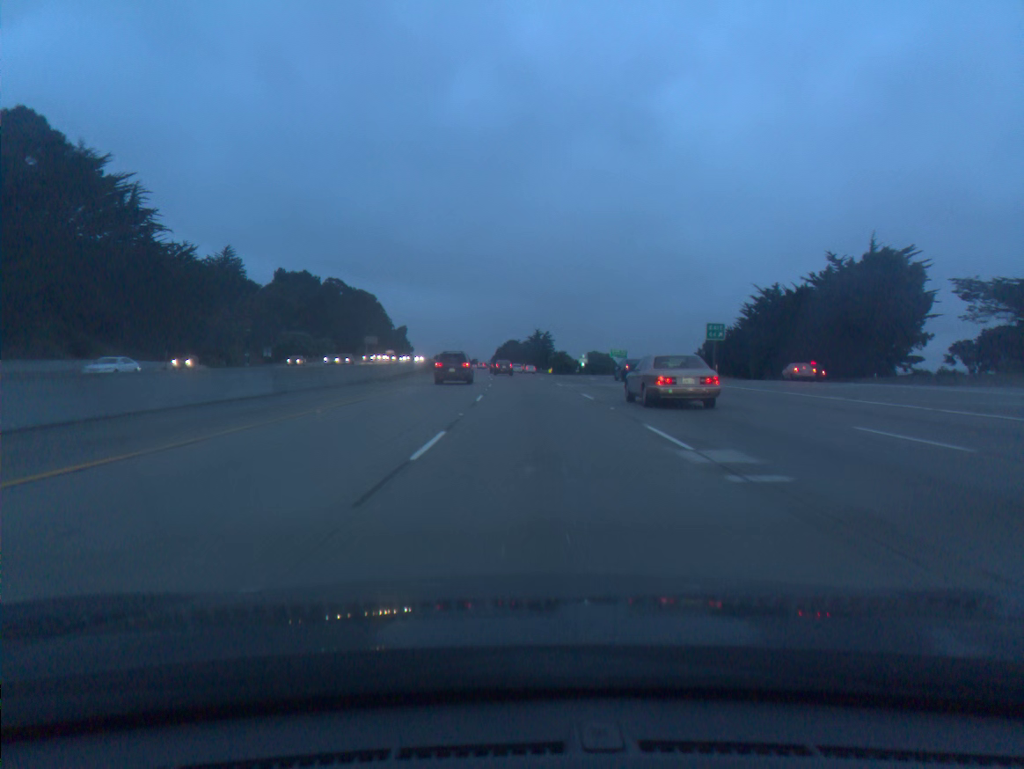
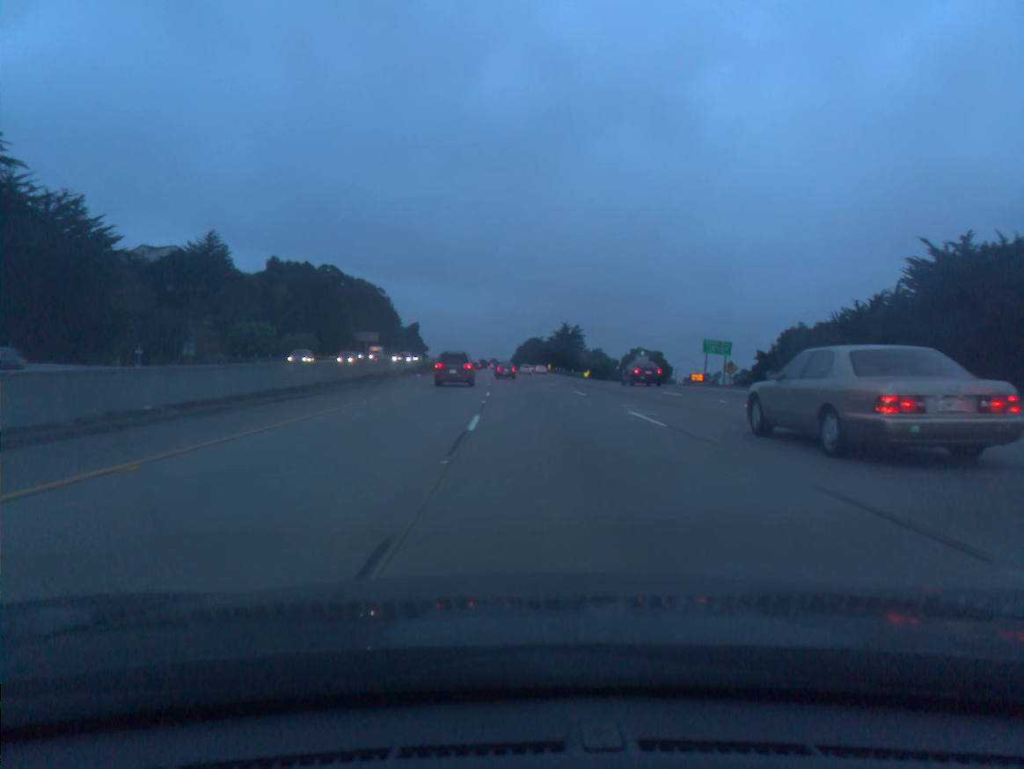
(-0.6, +39.4) m; -2°
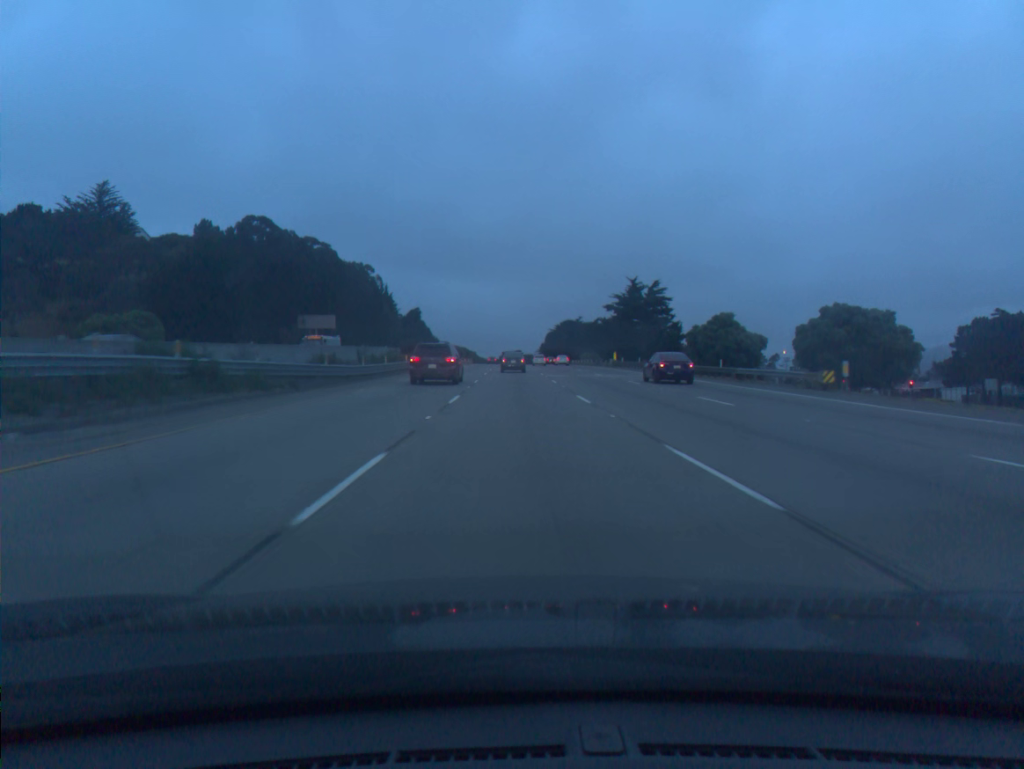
(-1.6, +81.5) m; -2°
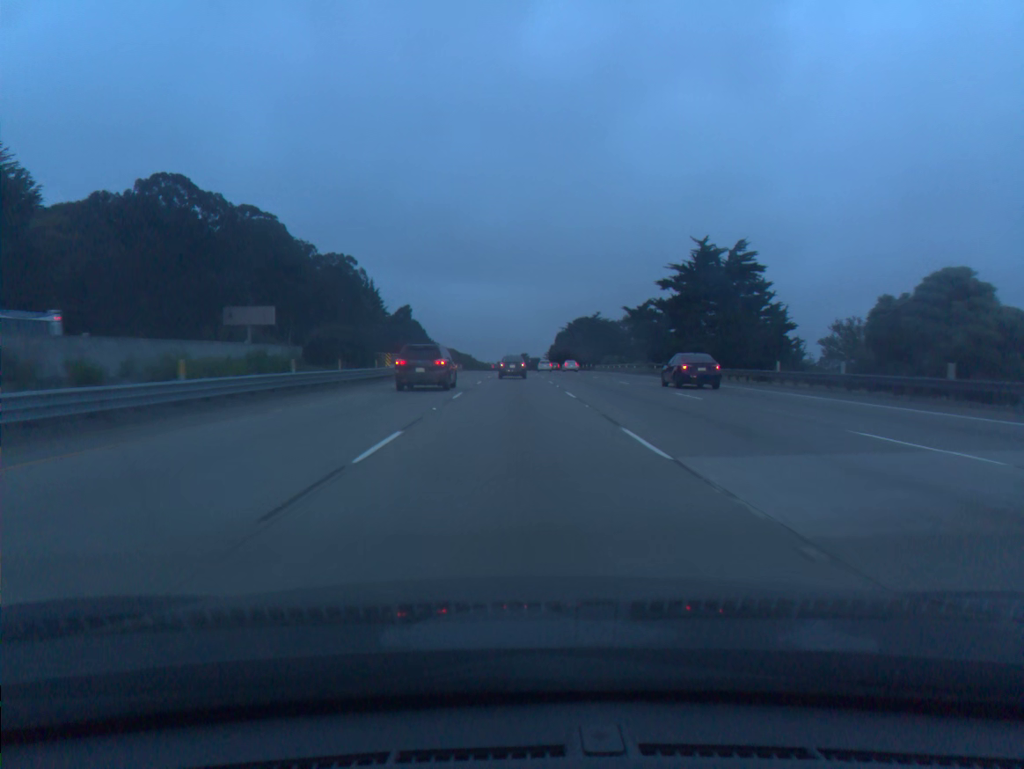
(-0.2, +40.4) m; 0°
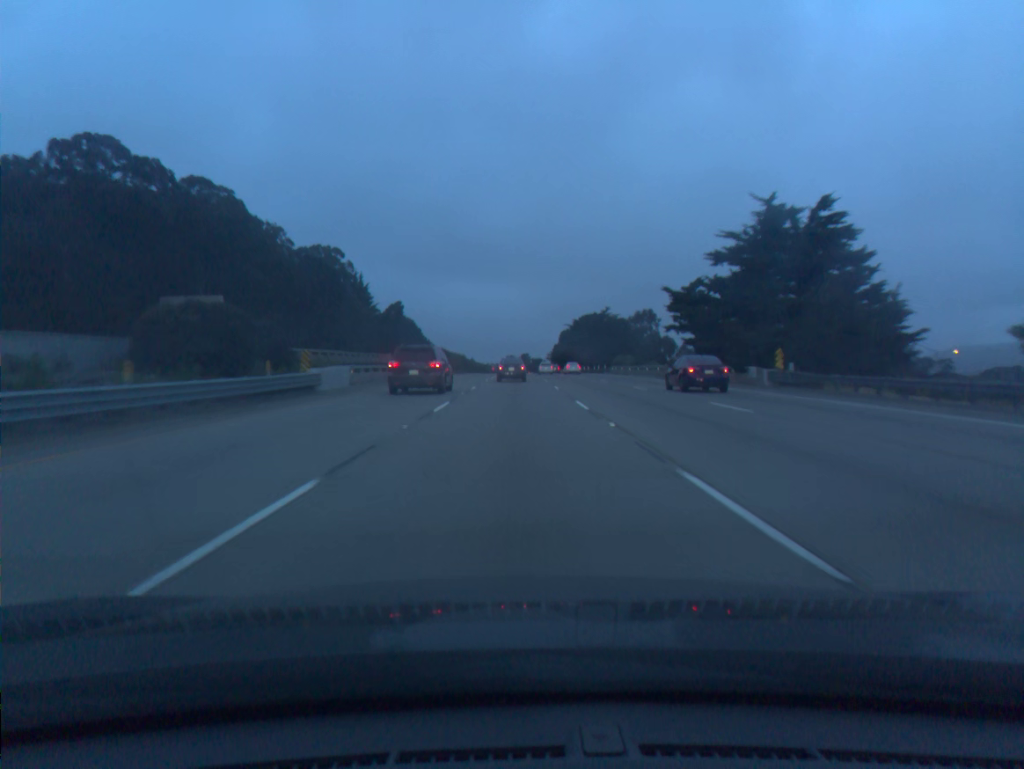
(0.0, +19.8) m; 0°
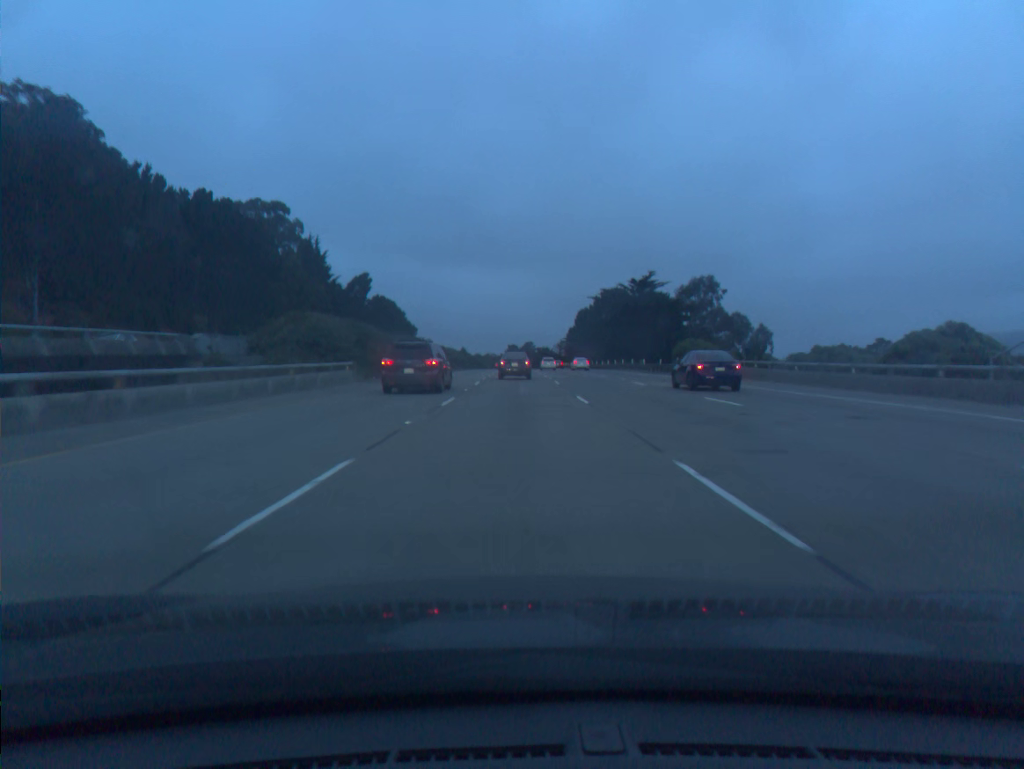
(-0.1, +57.9) m; 0°
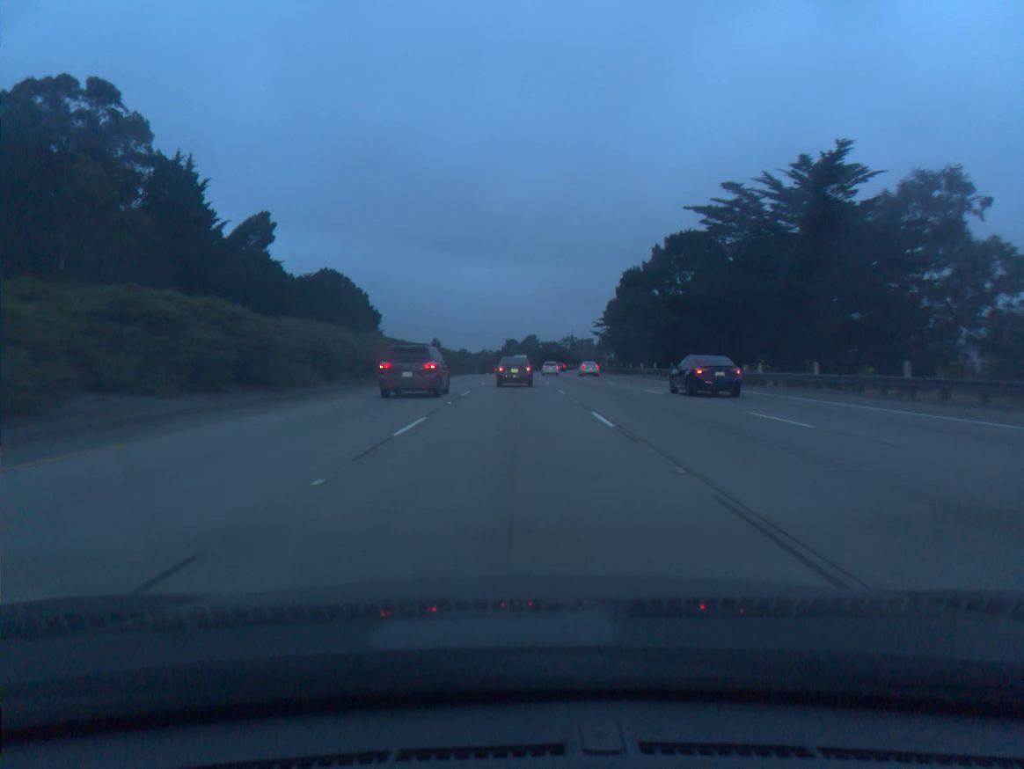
(-0.1, +75.2) m; 0°
